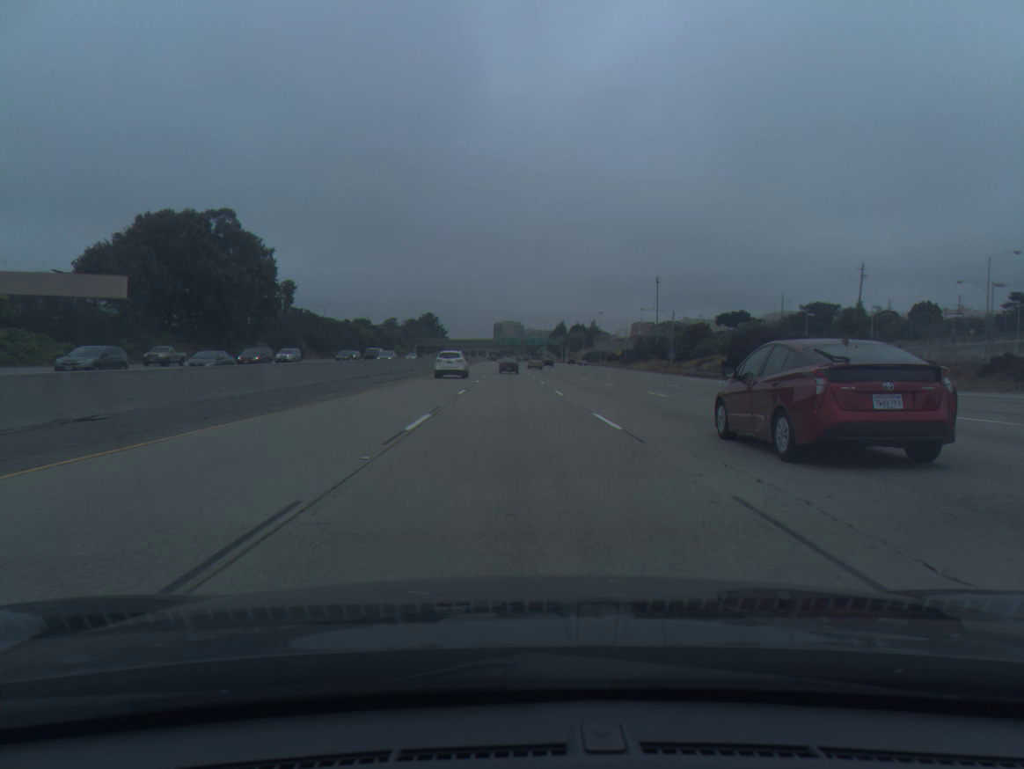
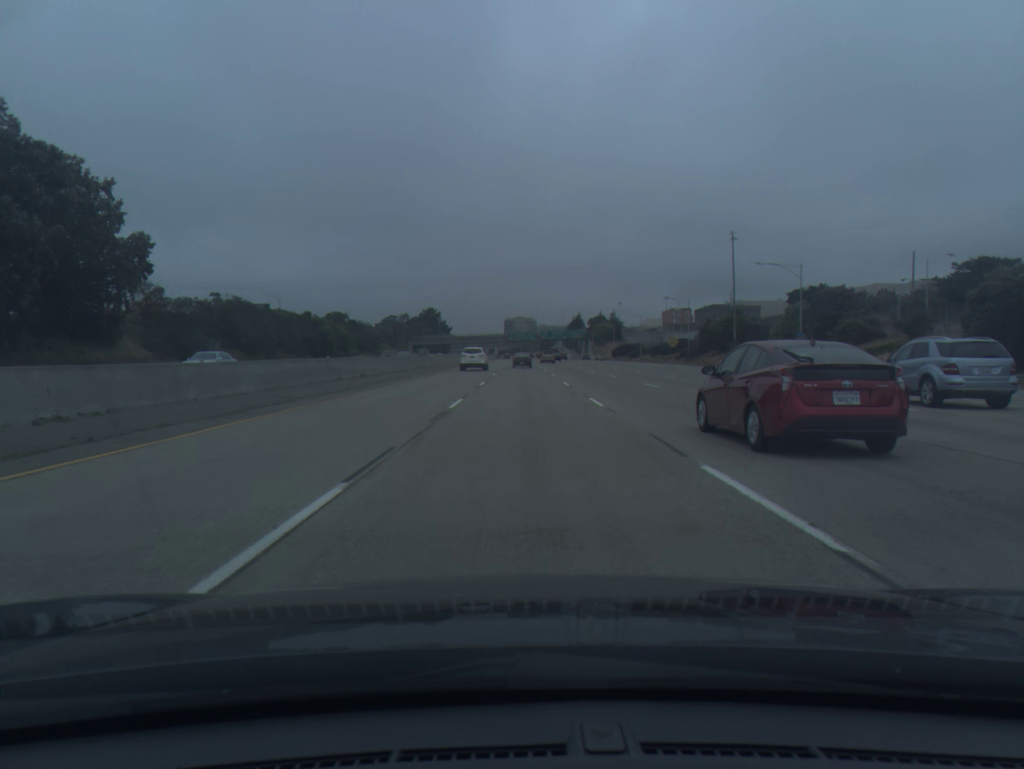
(-0.8, +52.3) m; -1°
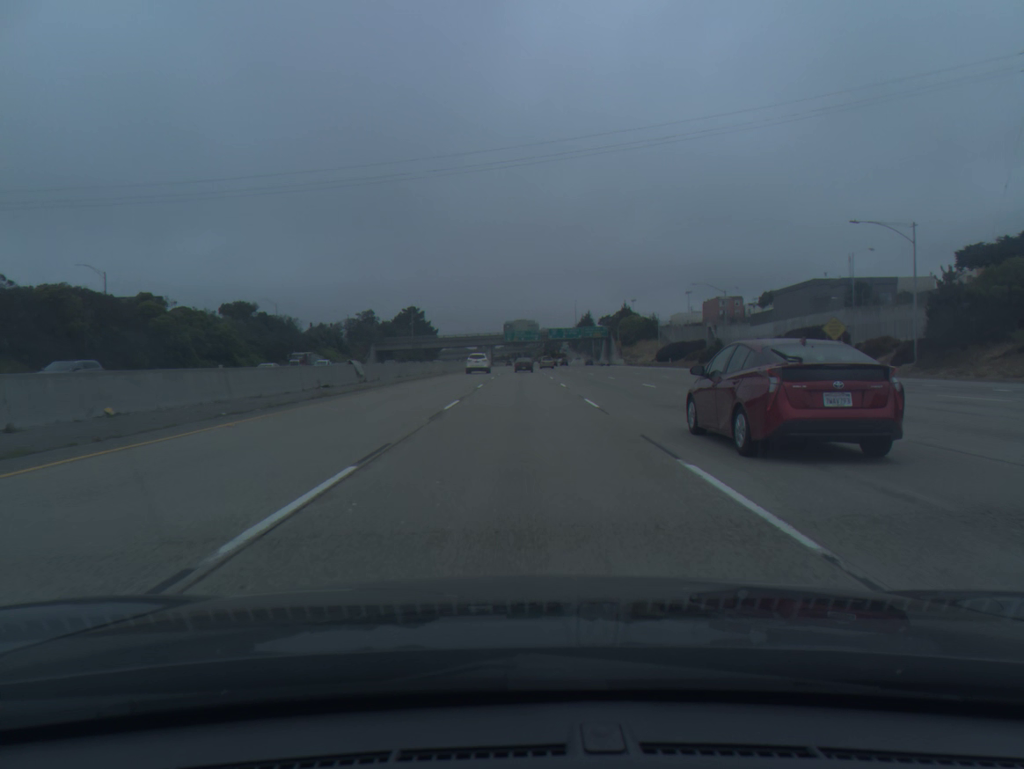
(+0.4, +70.9) m; 0°
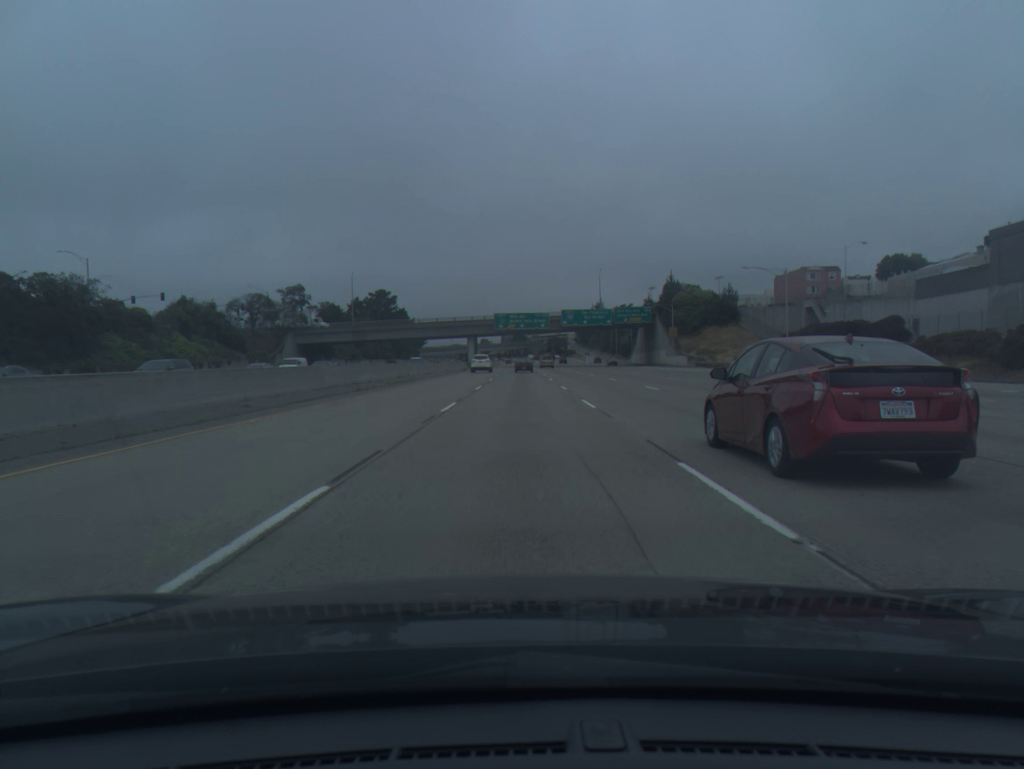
(+0.2, +71.9) m; 0°
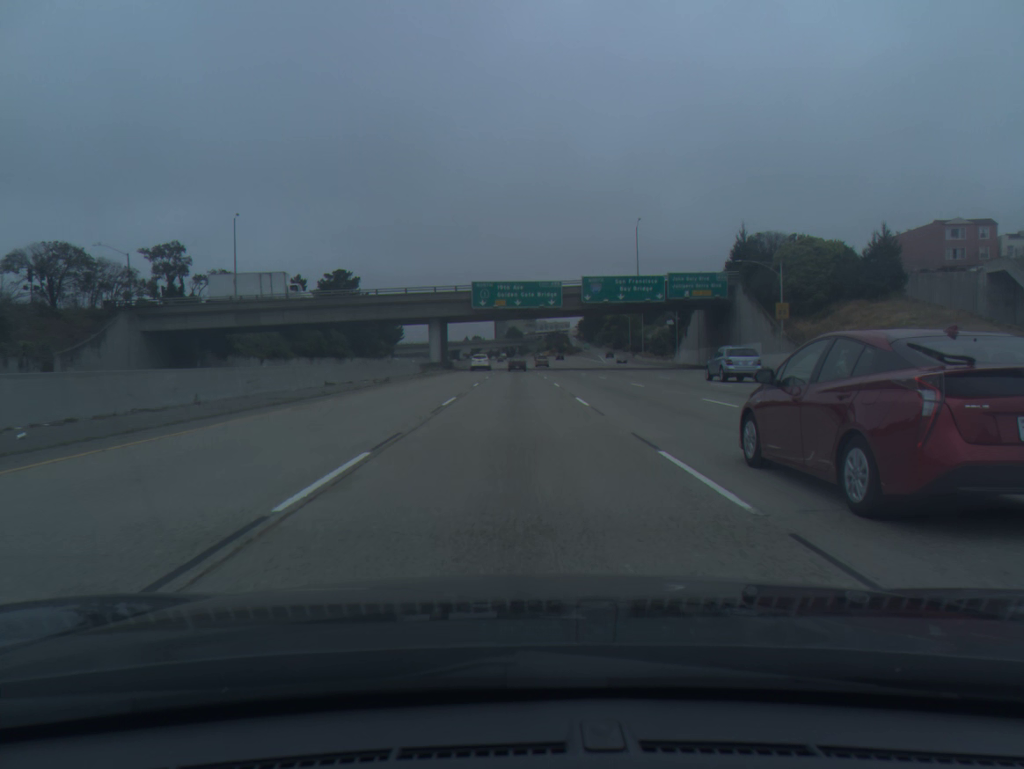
(+0.1, +54.8) m; 0°
